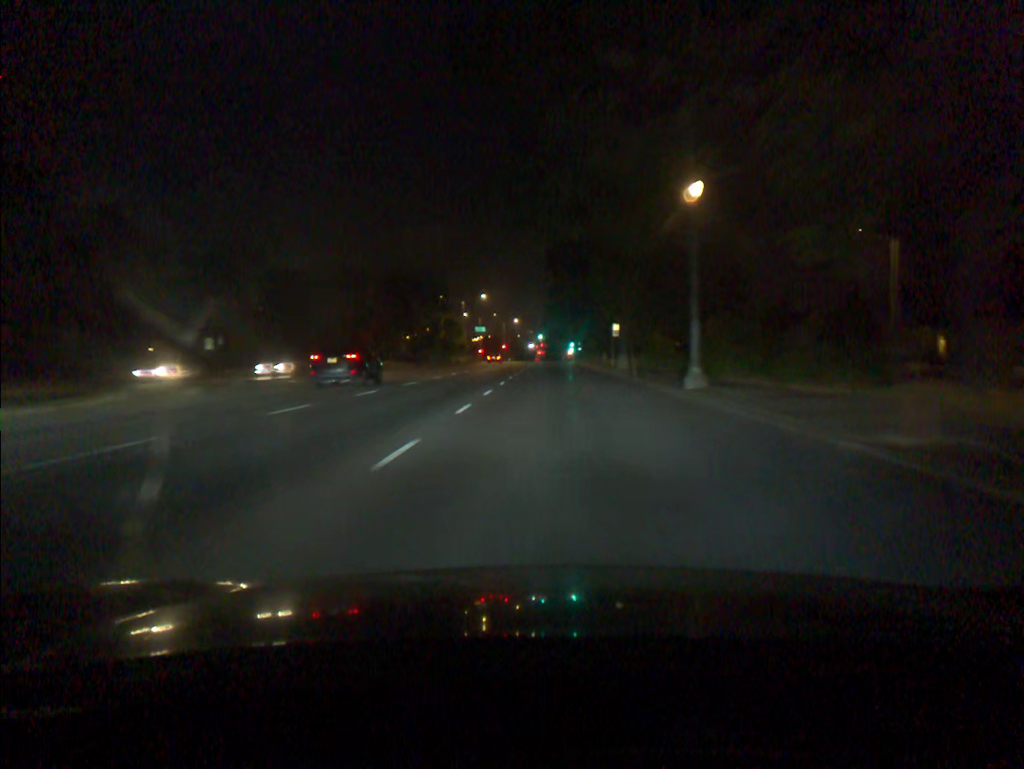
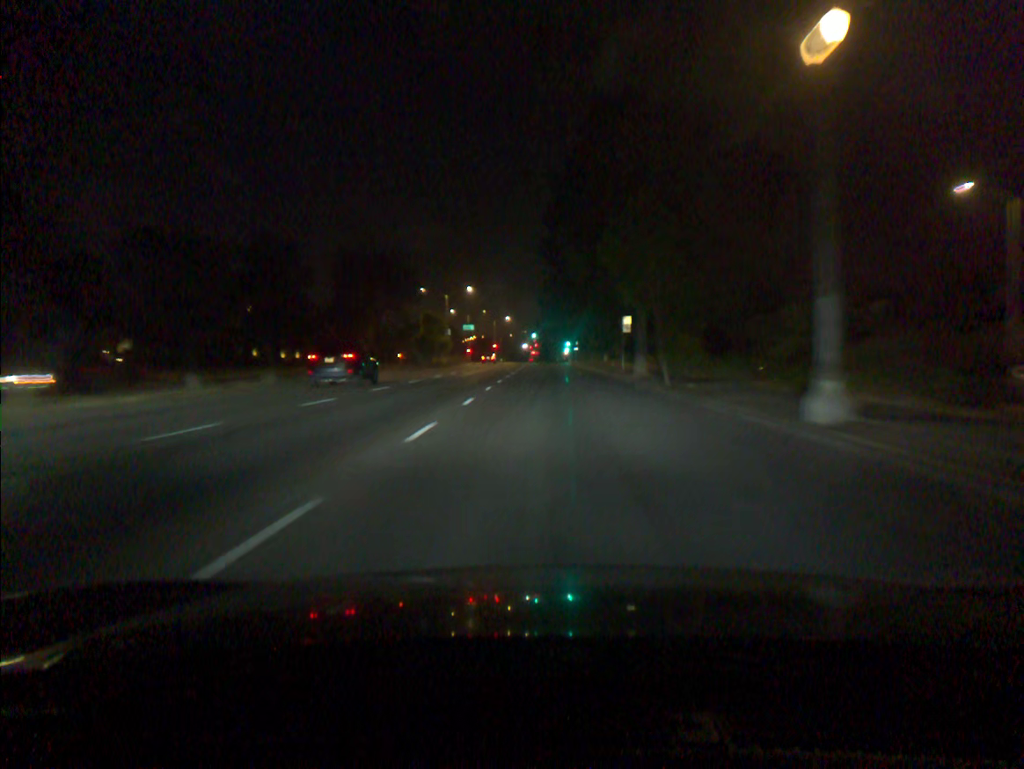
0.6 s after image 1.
(+0.1, +11.9) m; 0°
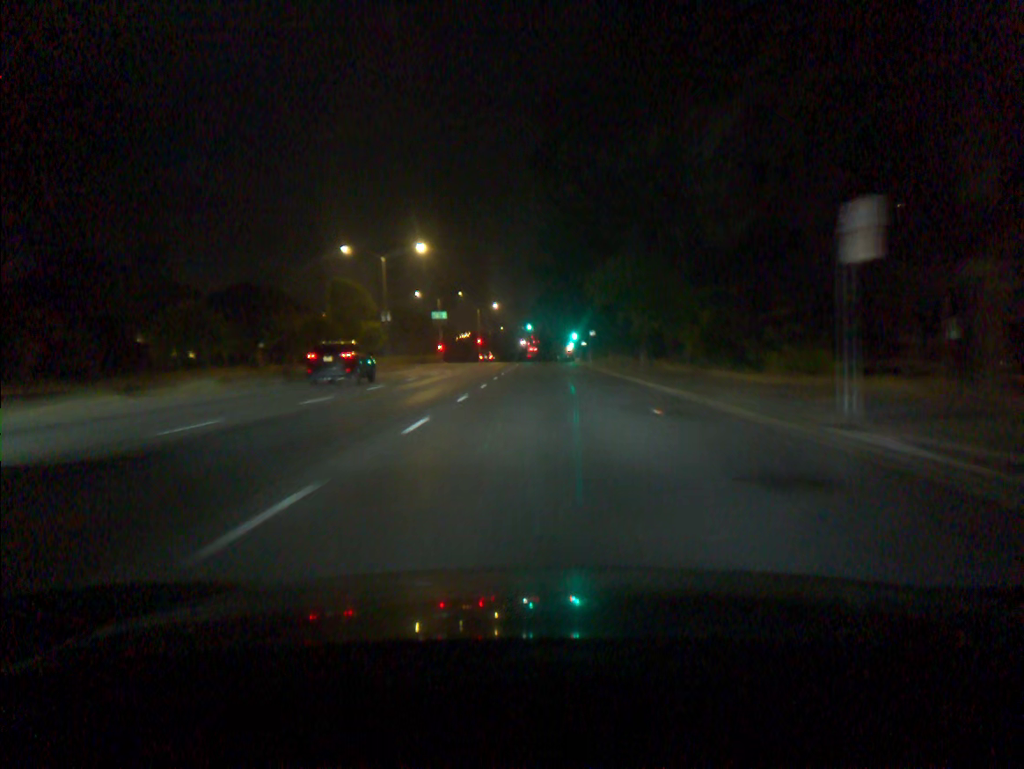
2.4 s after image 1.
(+0.2, +35.6) m; 0°
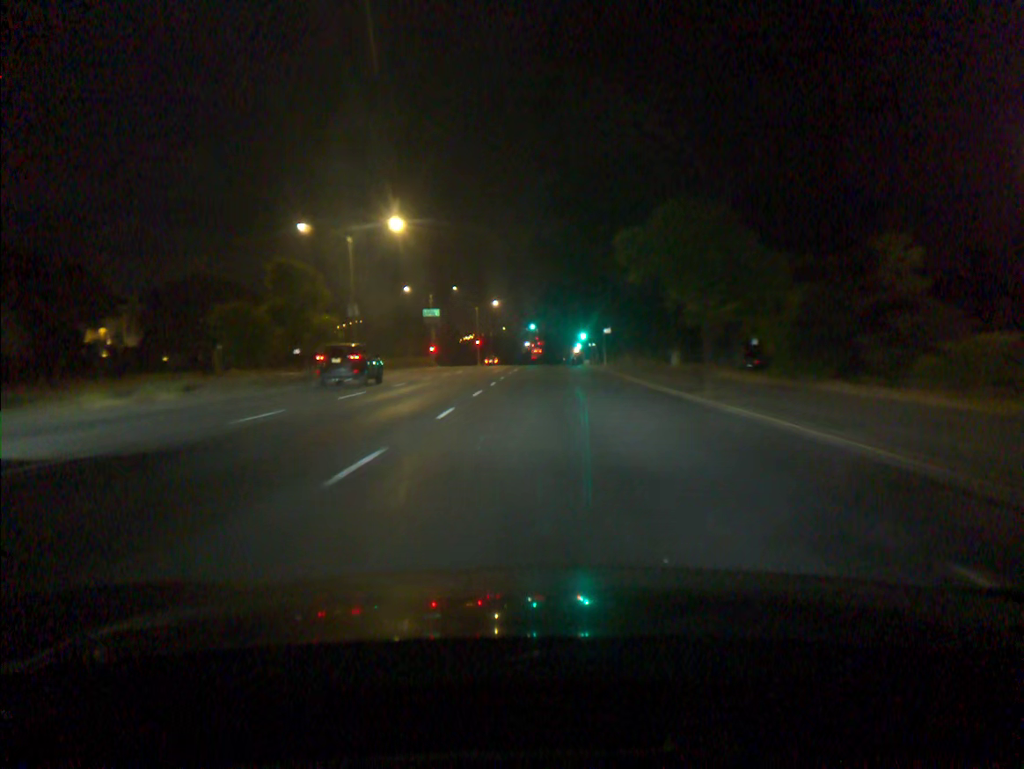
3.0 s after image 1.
(0.0, +11.7) m; 0°
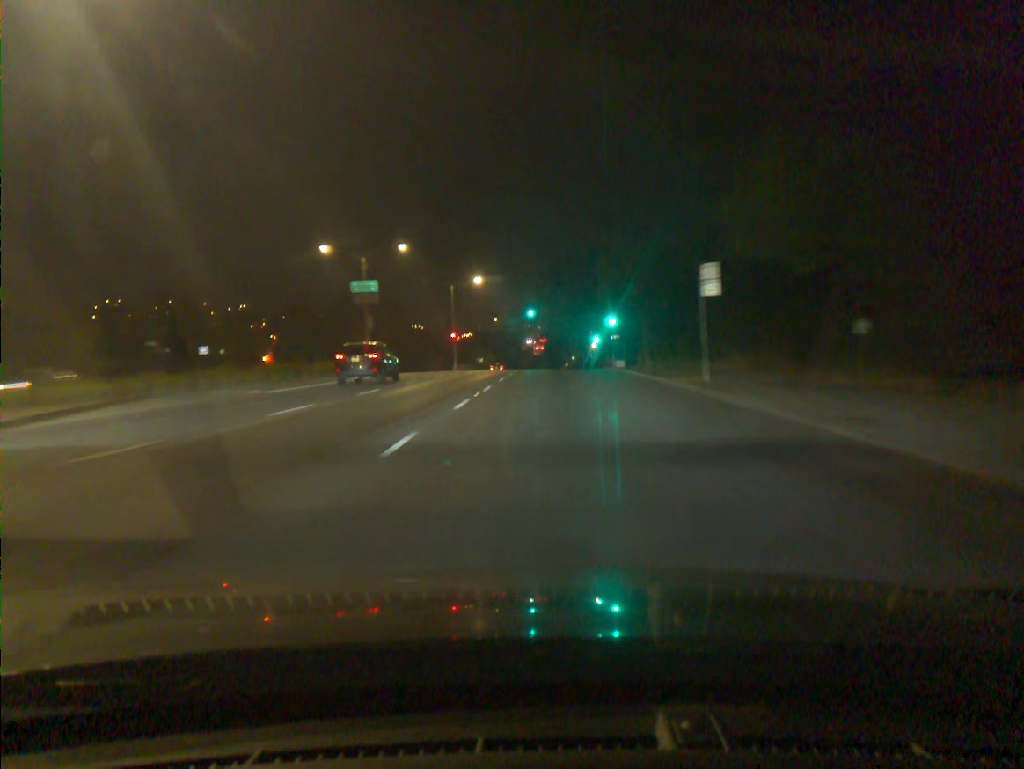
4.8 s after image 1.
(-0.2, +34.9) m; 0°
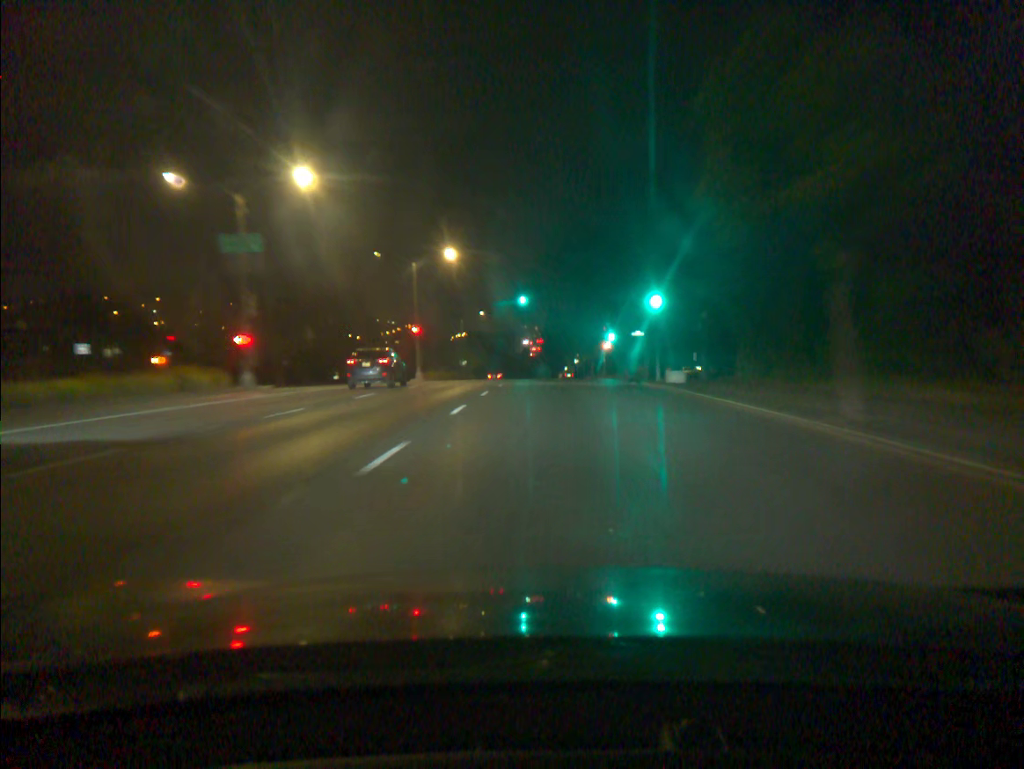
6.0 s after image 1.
(0.0, +22.8) m; 0°
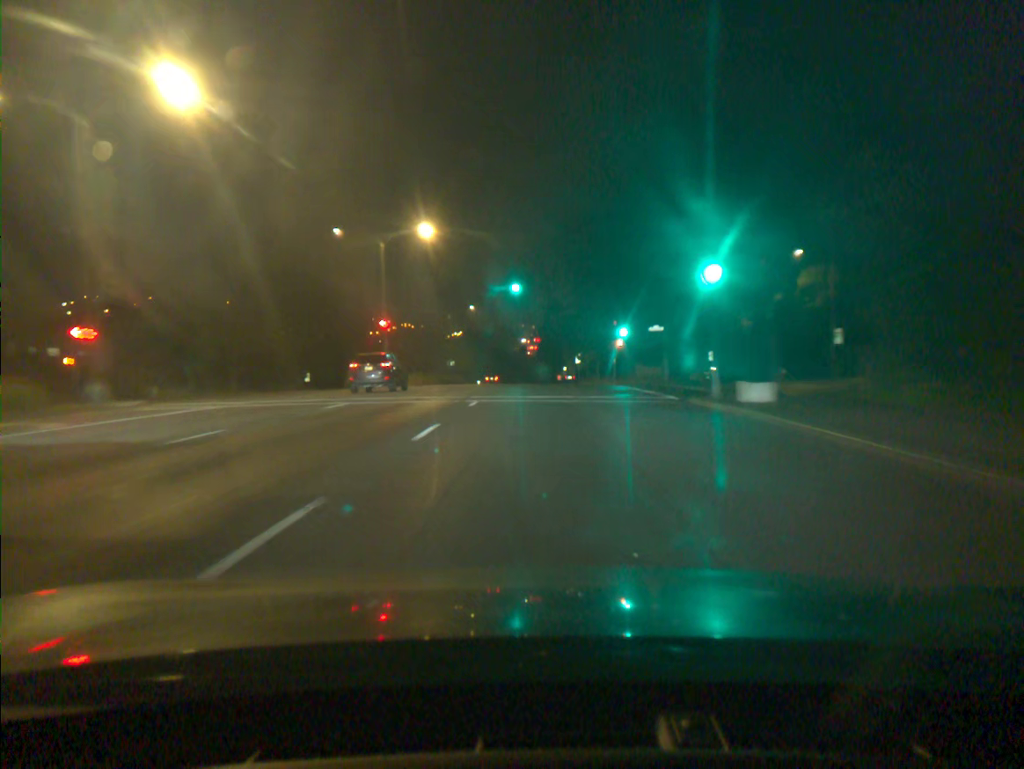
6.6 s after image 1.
(0.0, +11.4) m; 0°
